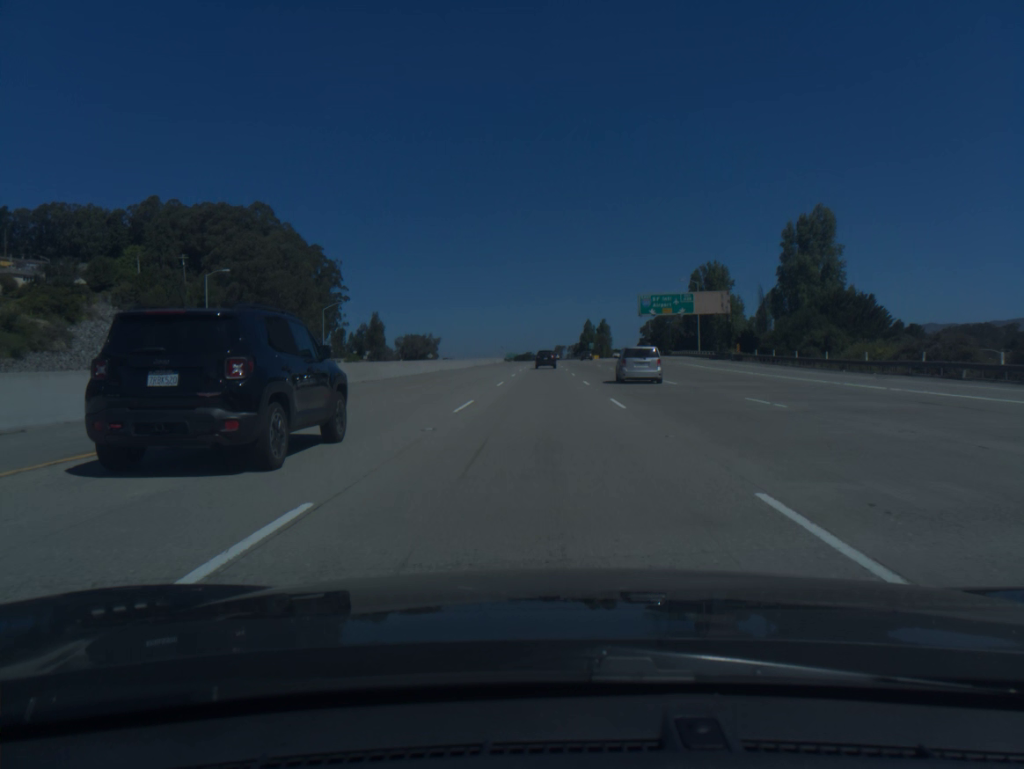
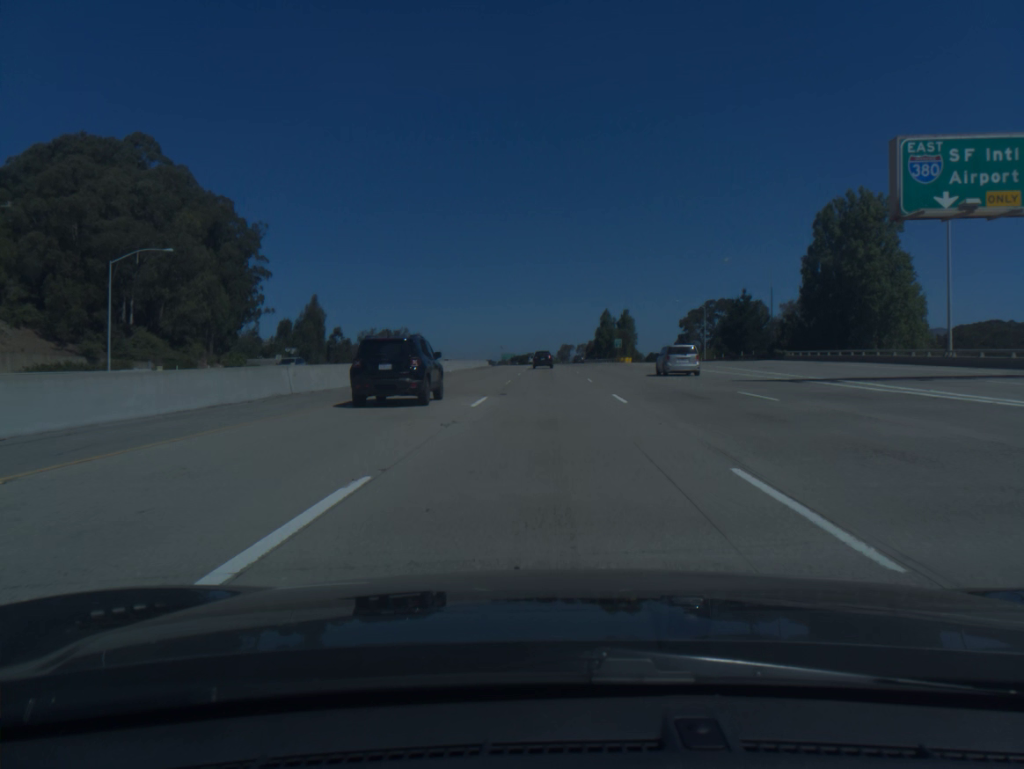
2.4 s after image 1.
(-0.2, +71.6) m; 0°
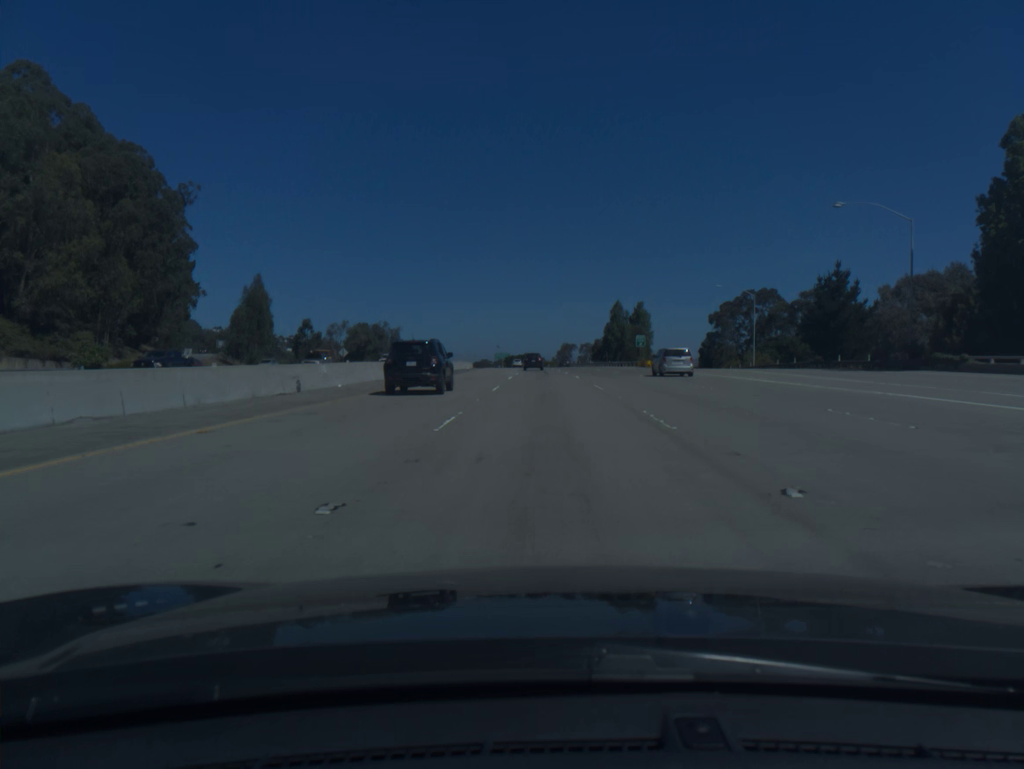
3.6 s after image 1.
(0.0, +35.9) m; 0°
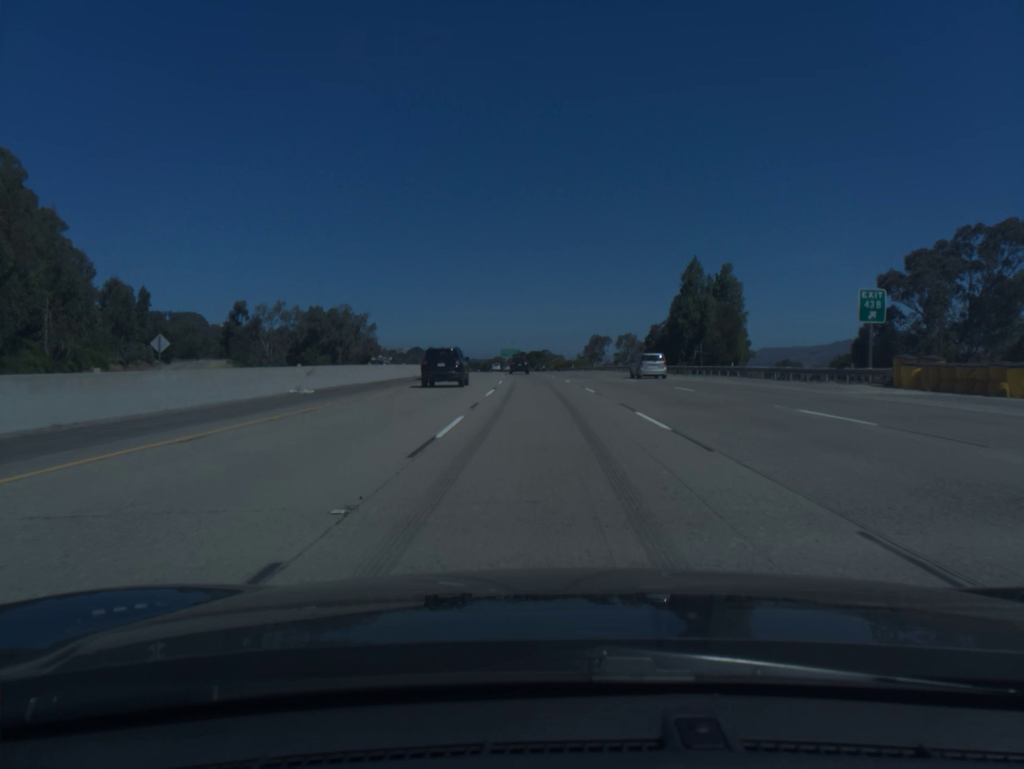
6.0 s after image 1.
(-0.6, +72.6) m; -1°
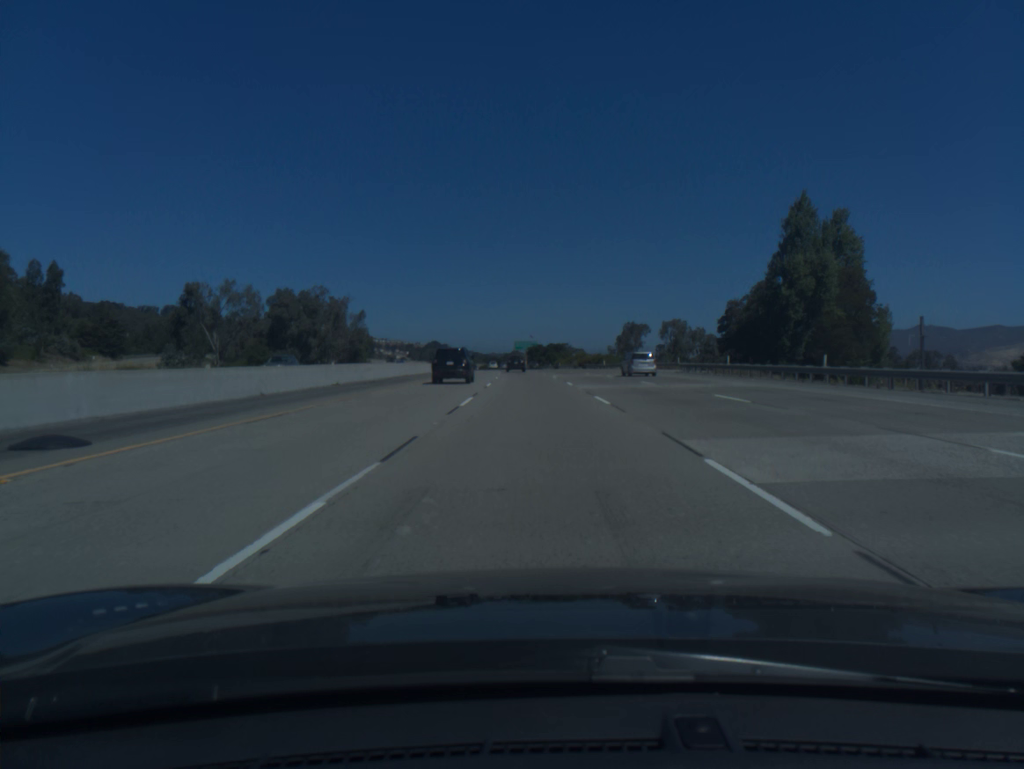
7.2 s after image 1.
(-0.4, +36.8) m; -1°
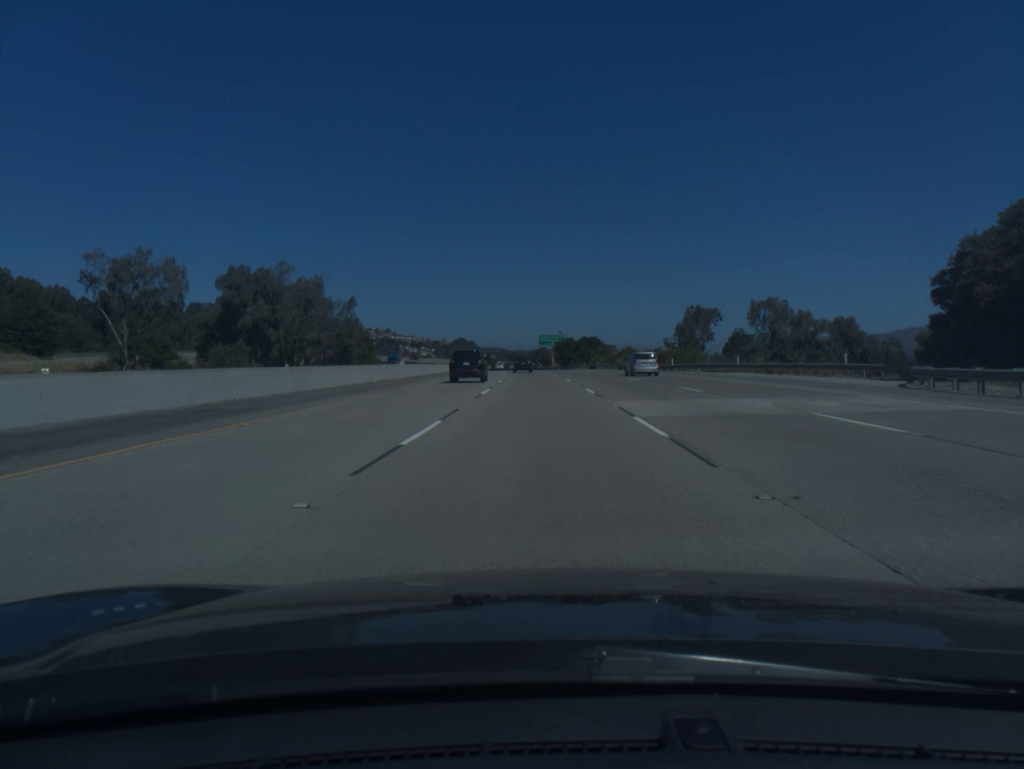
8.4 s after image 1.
(-0.6, +37.2) m; -2°
